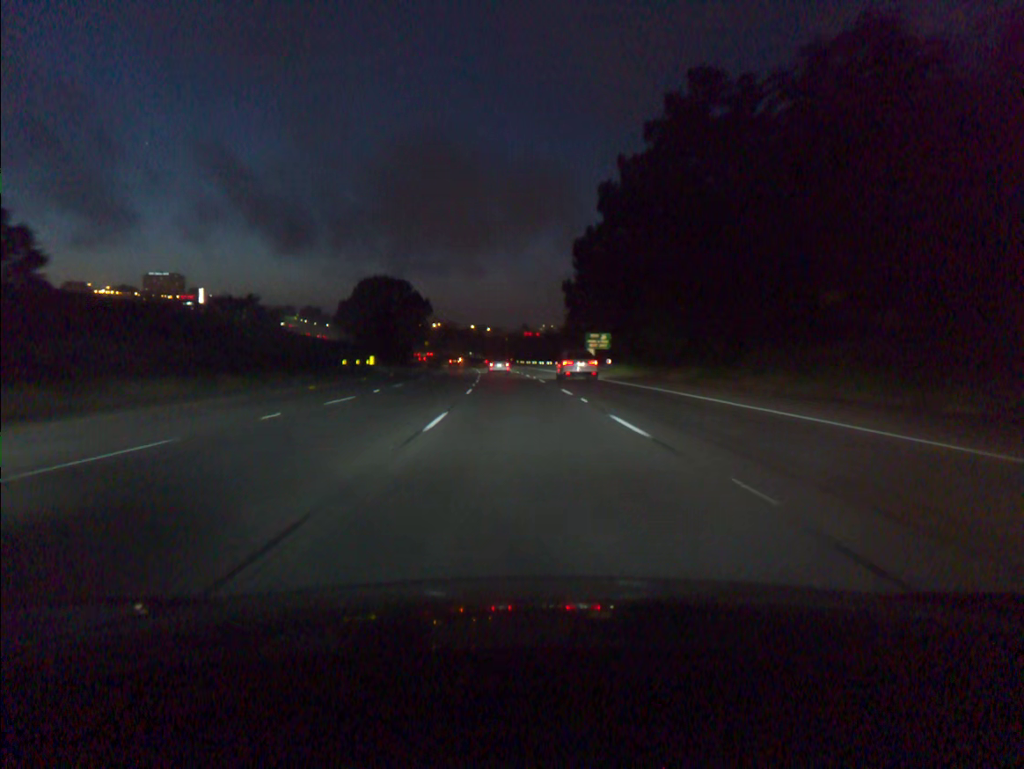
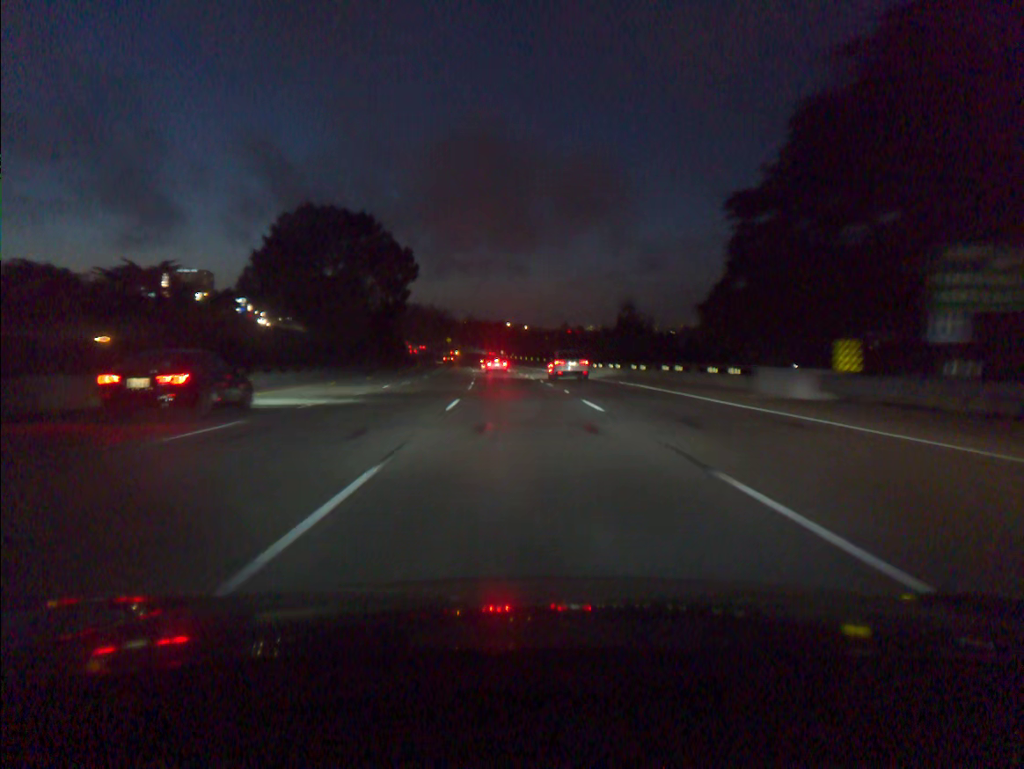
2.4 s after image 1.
(-1.8, +67.6) m; -3°
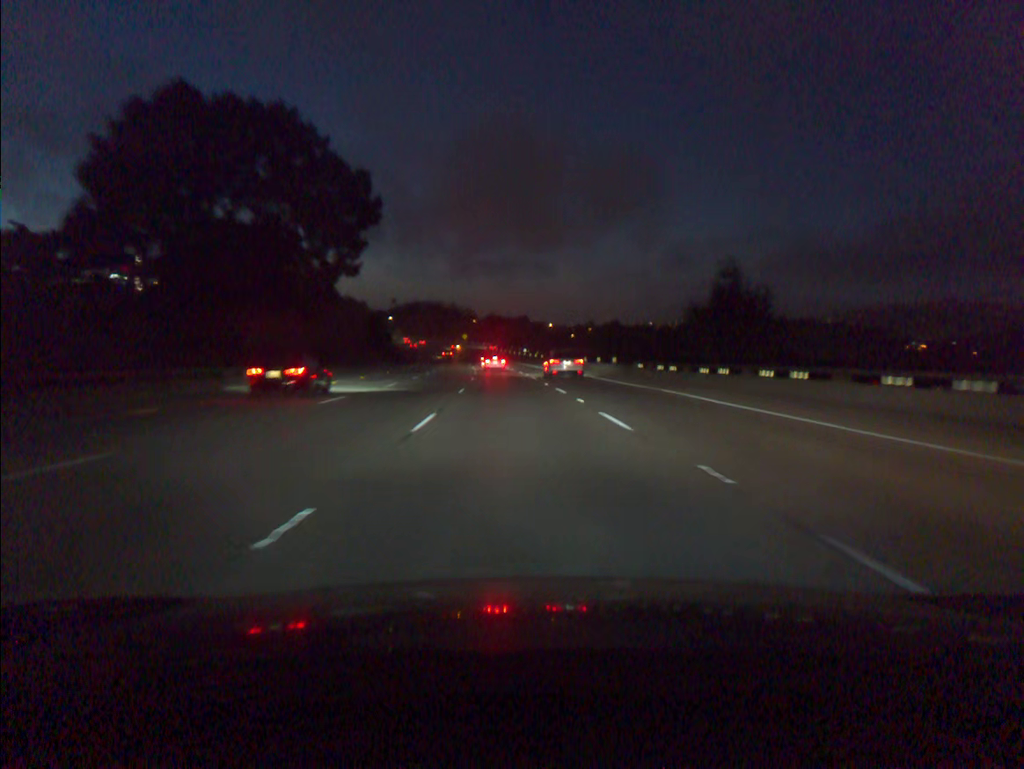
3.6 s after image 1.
(-0.5, +34.3) m; -2°
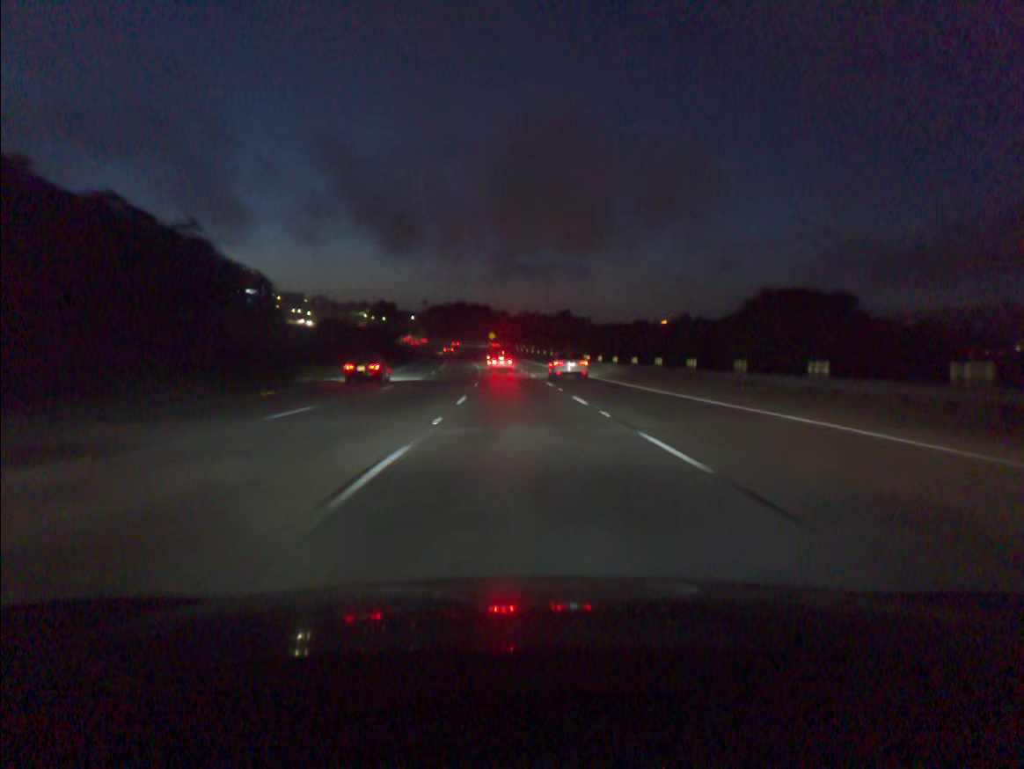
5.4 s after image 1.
(-1.3, +51.8) m; -3°
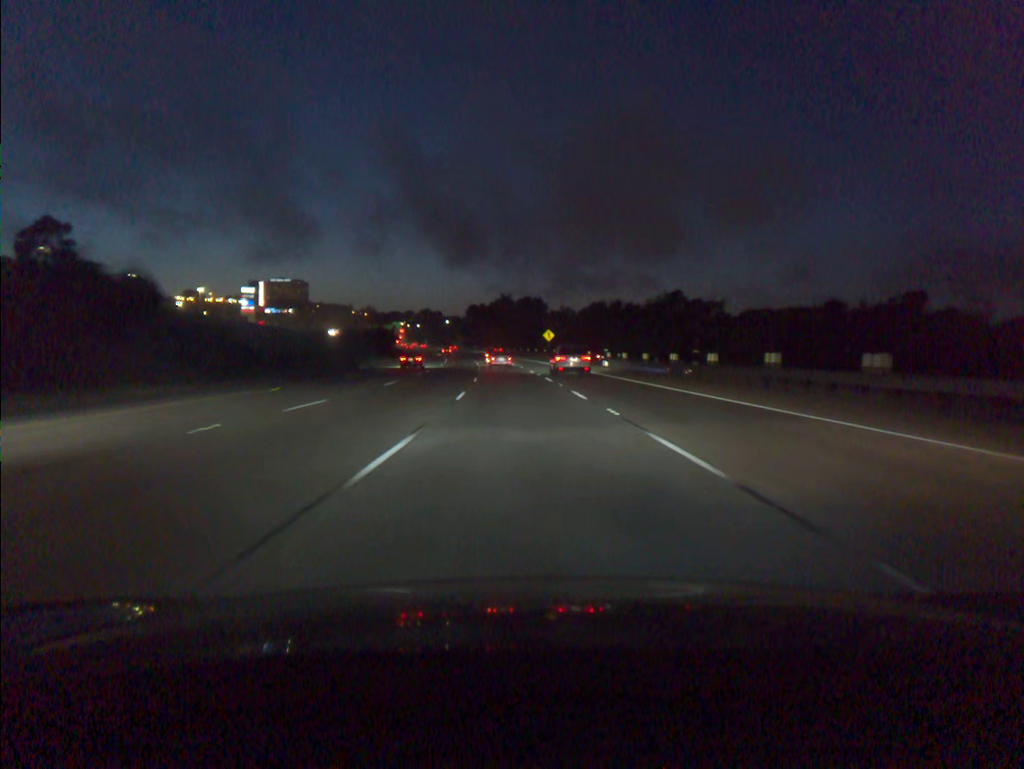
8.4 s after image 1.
(-2.7, +86.9) m; -4°
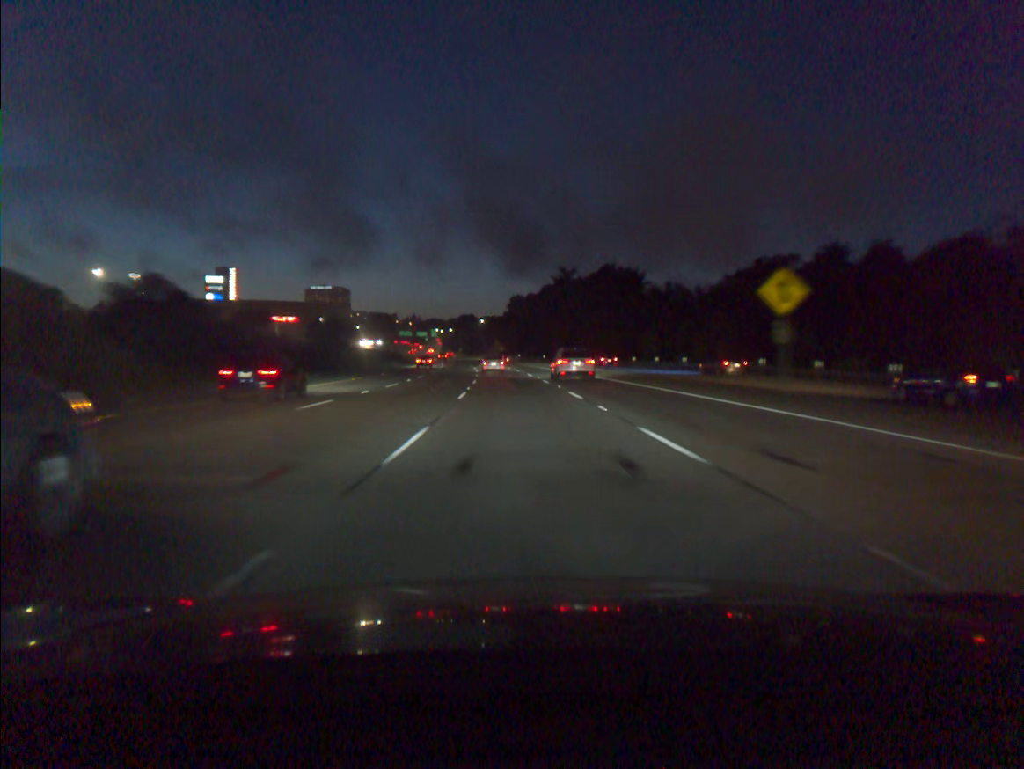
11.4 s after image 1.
(-3.0, +86.1) m; -4°
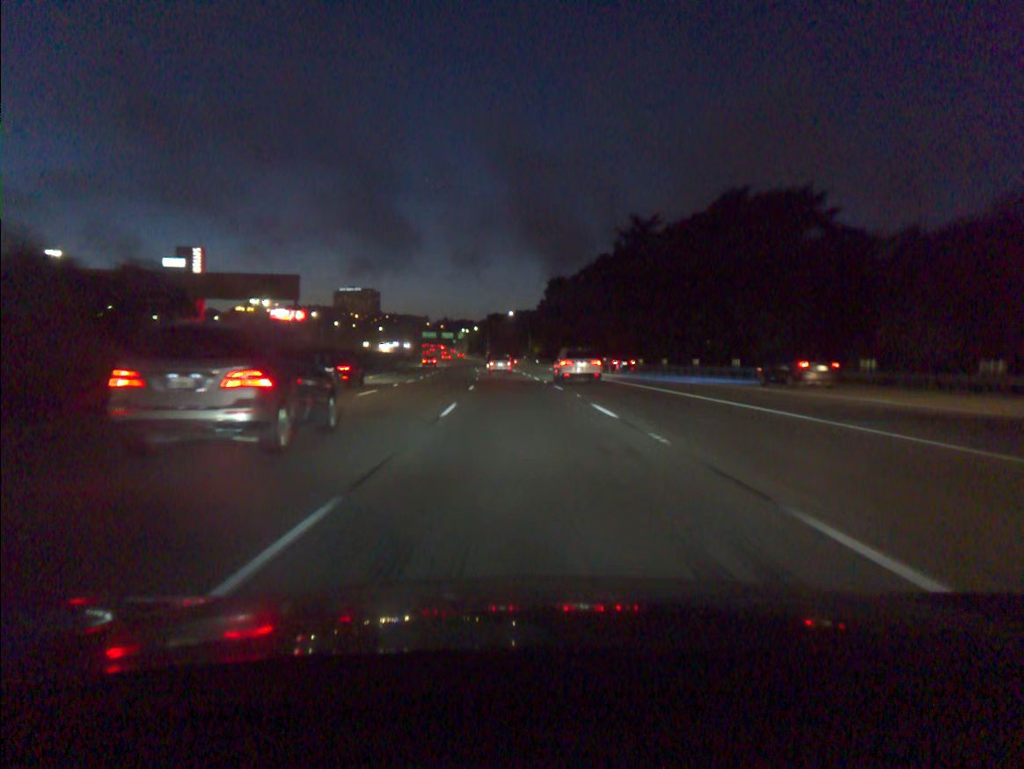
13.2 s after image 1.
(-1.1, +51.1) m; -2°
